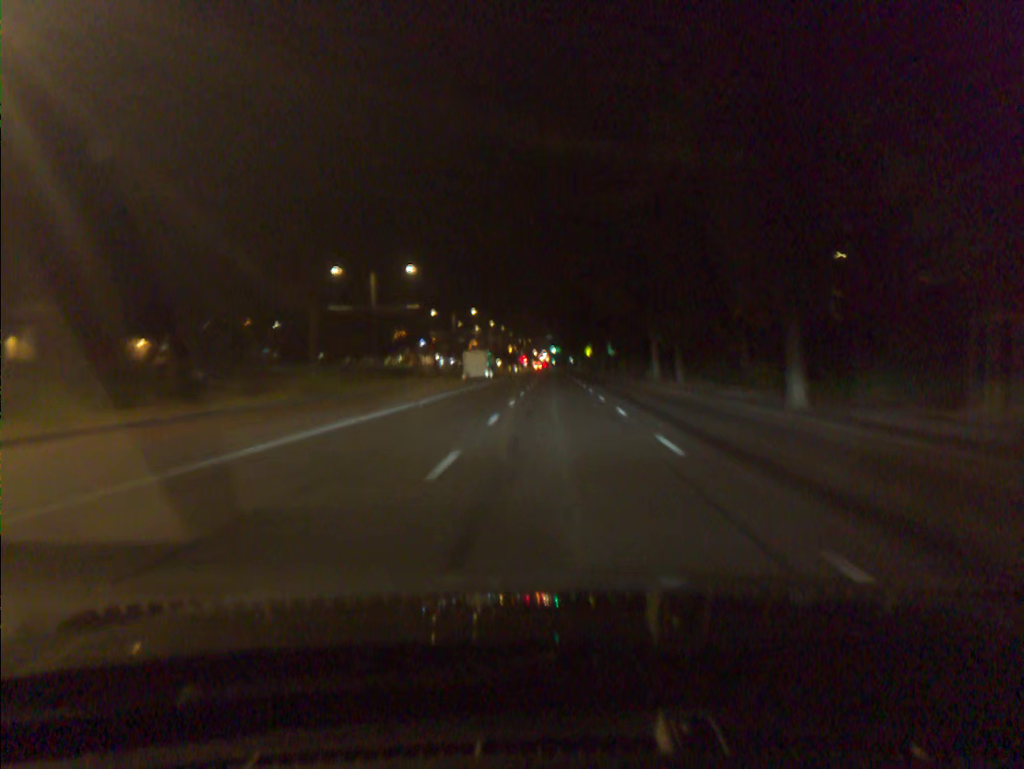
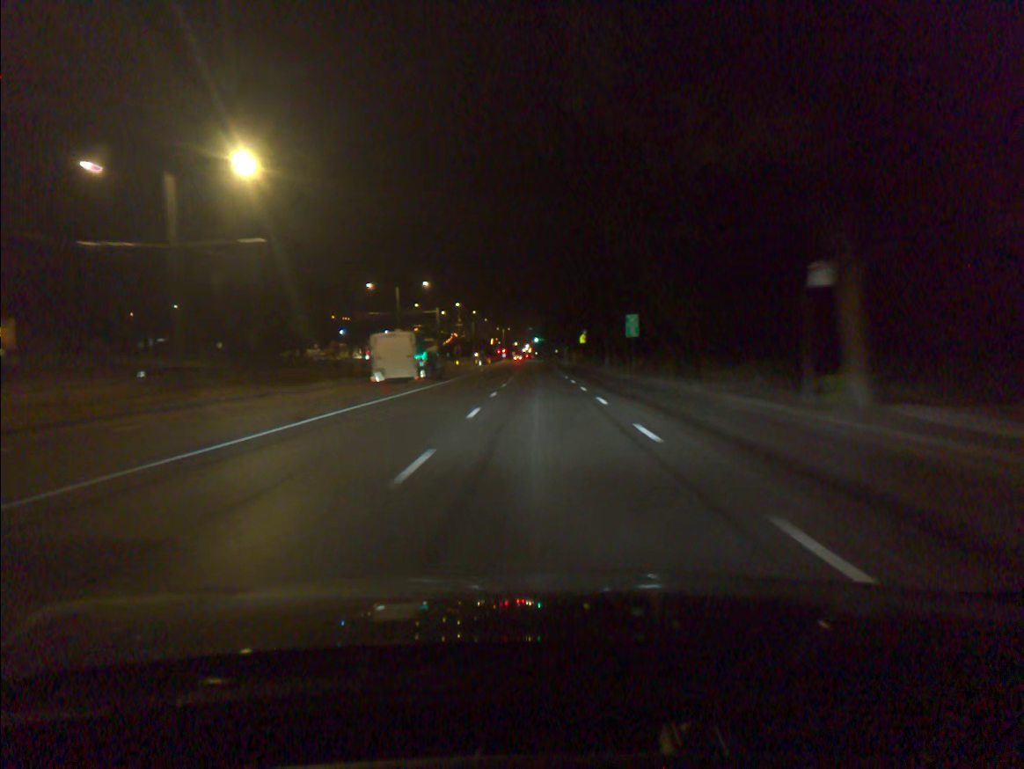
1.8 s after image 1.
(+0.3, +31.9) m; +1°
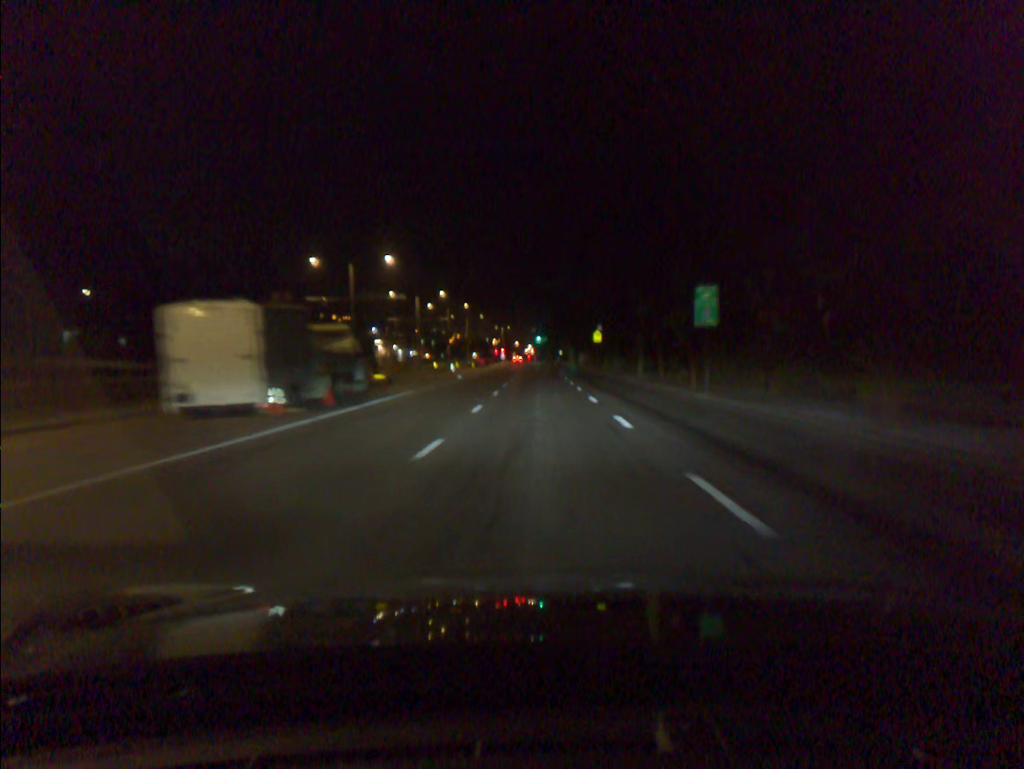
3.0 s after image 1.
(-0.1, +21.8) m; 0°
